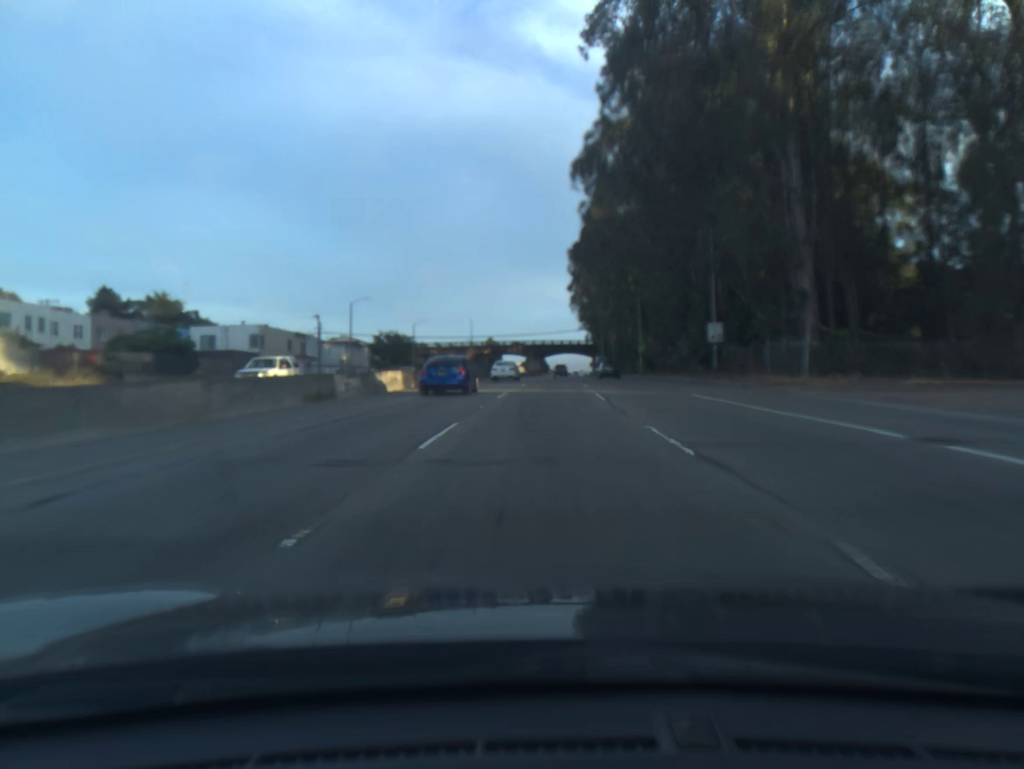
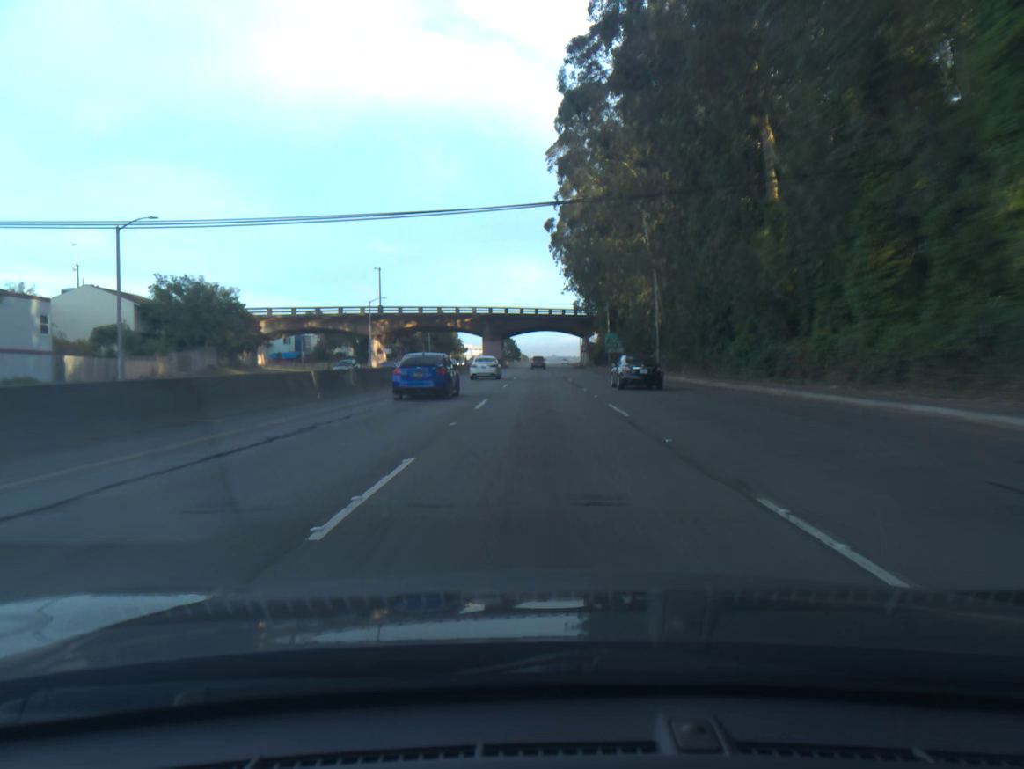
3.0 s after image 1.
(+1.4, +79.1) m; +2°
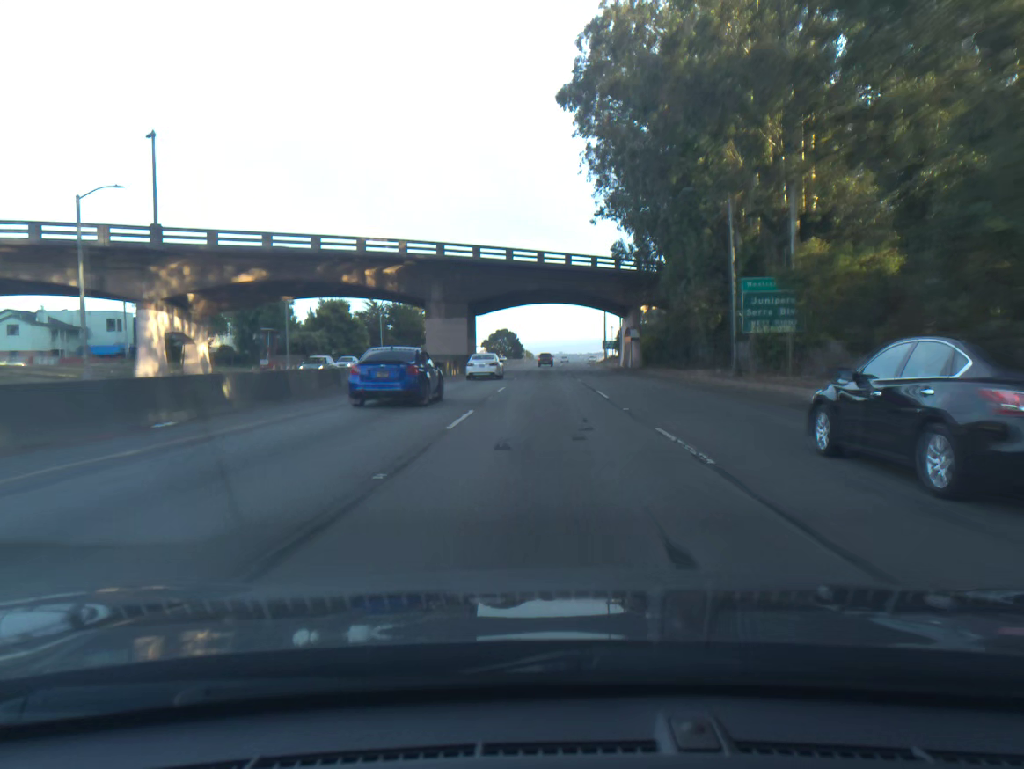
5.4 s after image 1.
(-0.3, +66.3) m; 0°
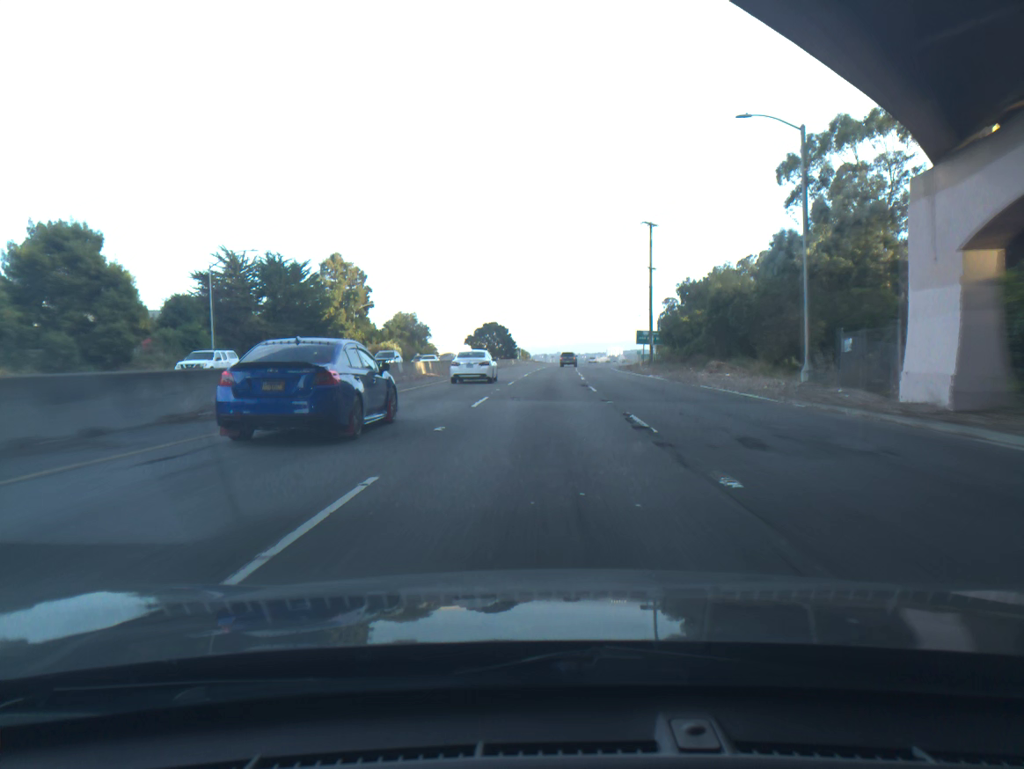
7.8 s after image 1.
(+0.1, +68.5) m; 0°
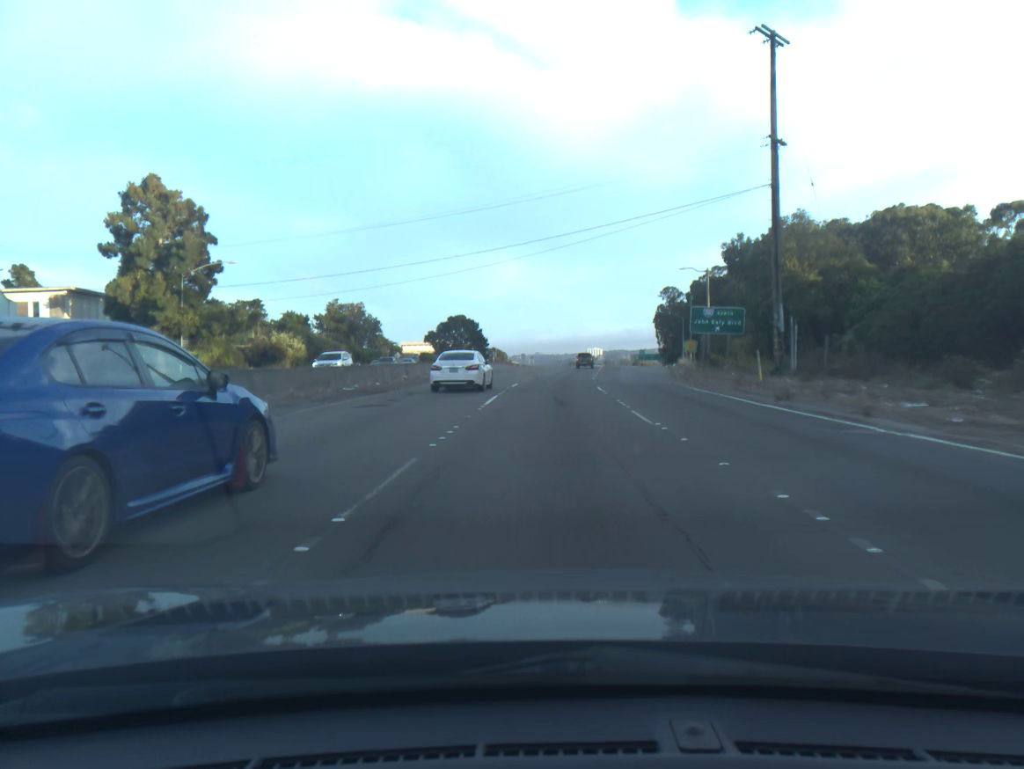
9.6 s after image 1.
(+0.5, +51.9) m; +2°
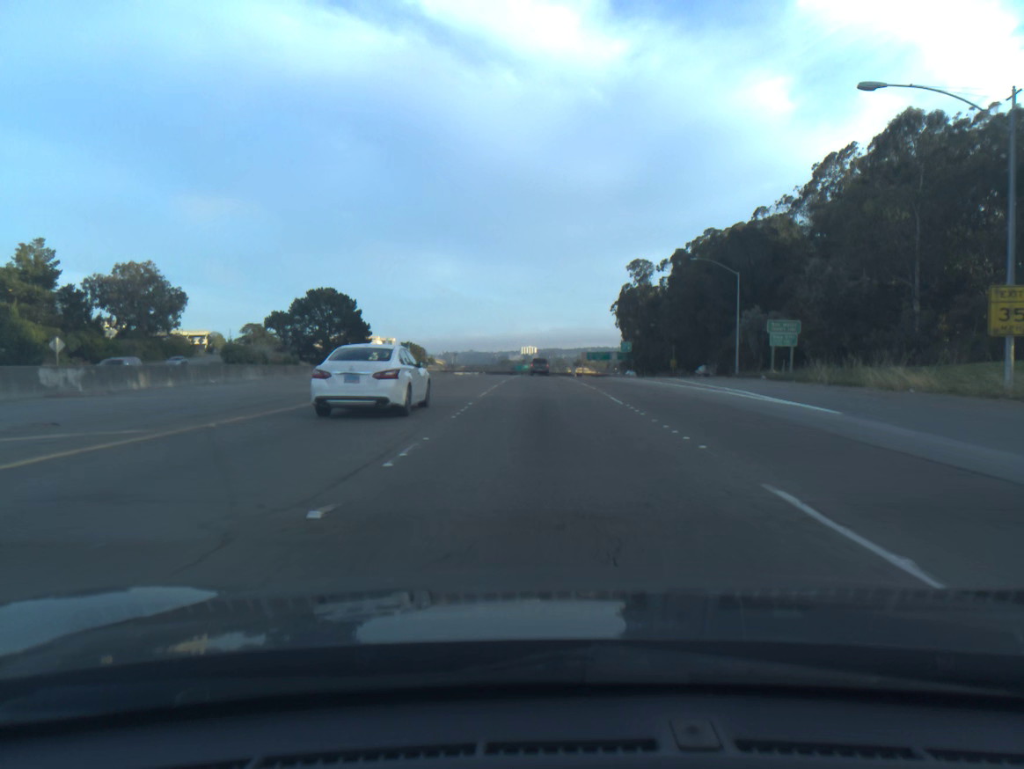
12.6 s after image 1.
(+4.4, +86.7) m; +5°
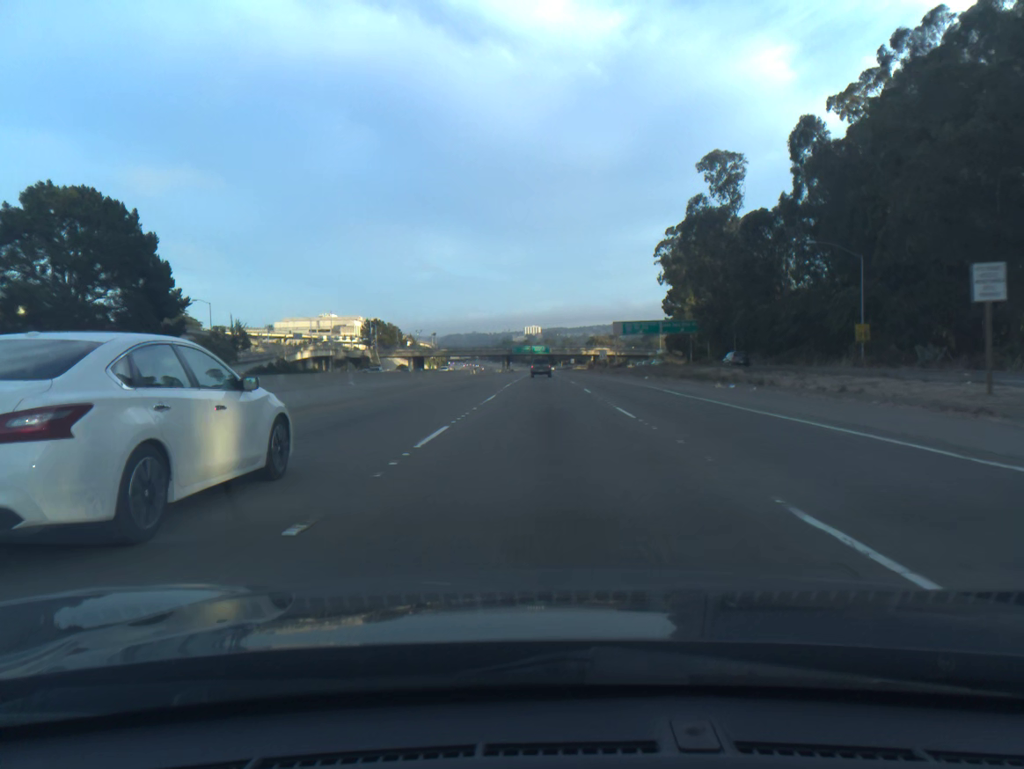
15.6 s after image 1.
(-0.6, +87.8) m; 0°
